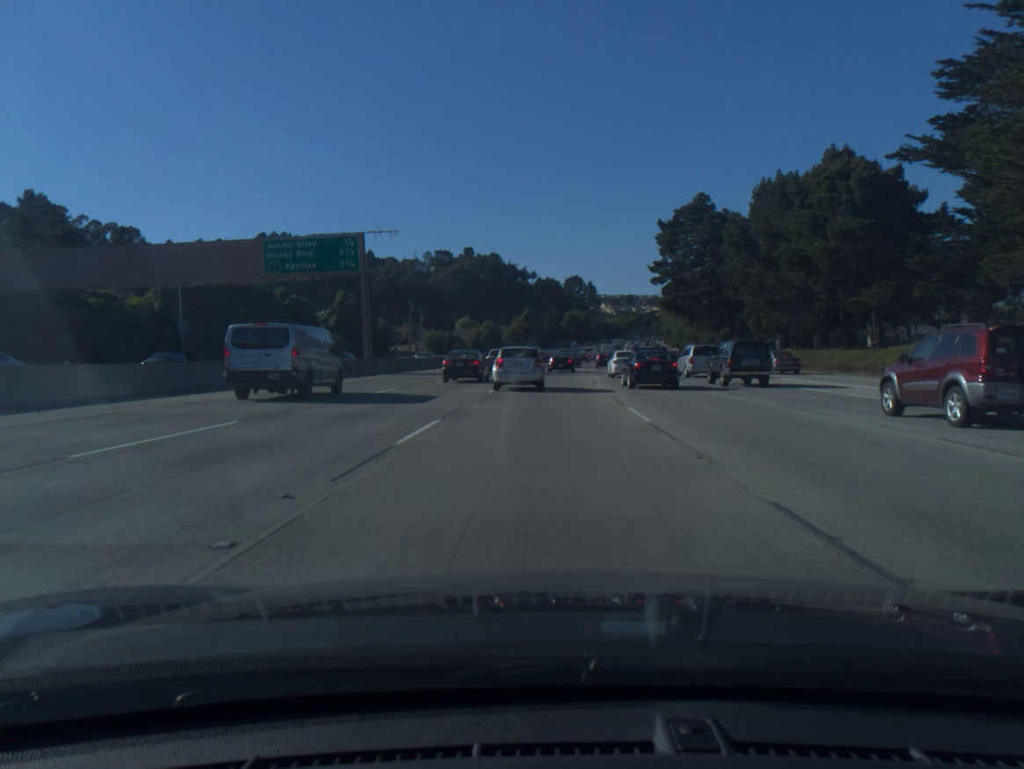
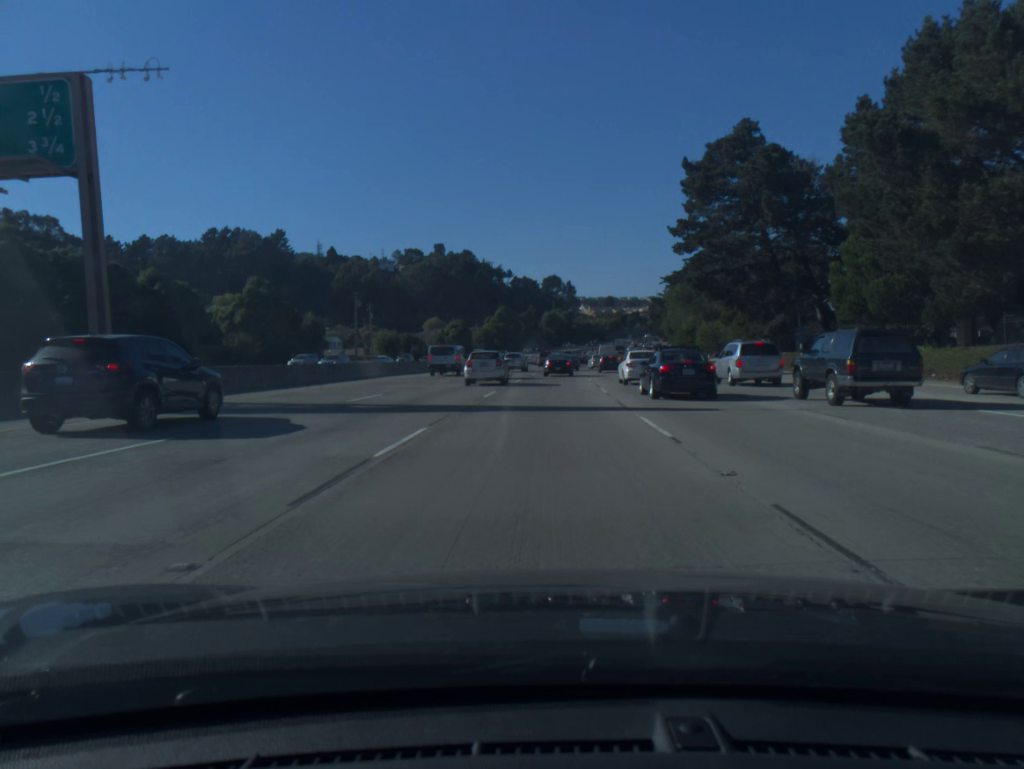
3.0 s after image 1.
(+0.3, +30.5) m; +1°
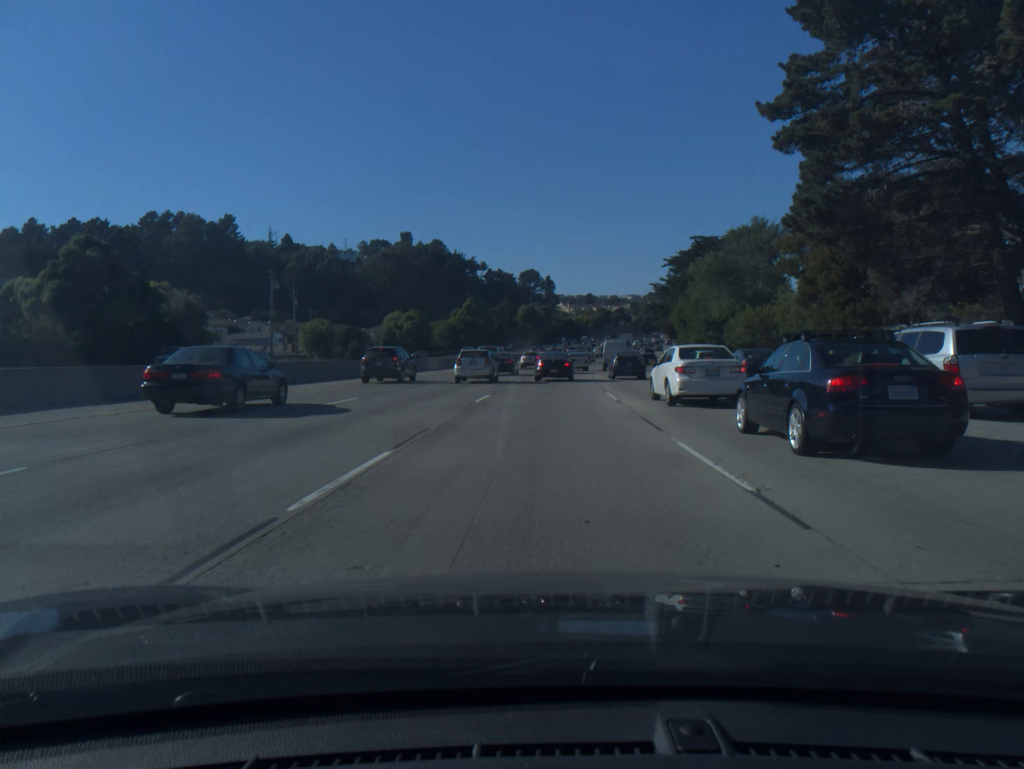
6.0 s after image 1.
(+0.5, +32.5) m; +2°
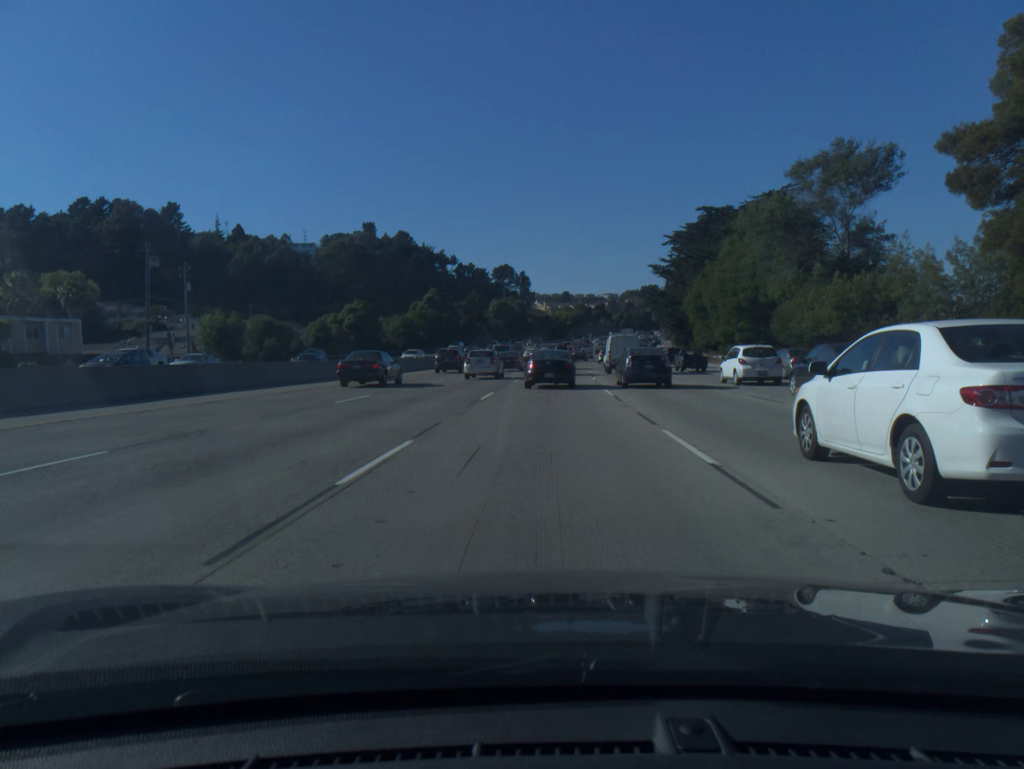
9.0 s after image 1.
(+0.3, +28.0) m; +2°
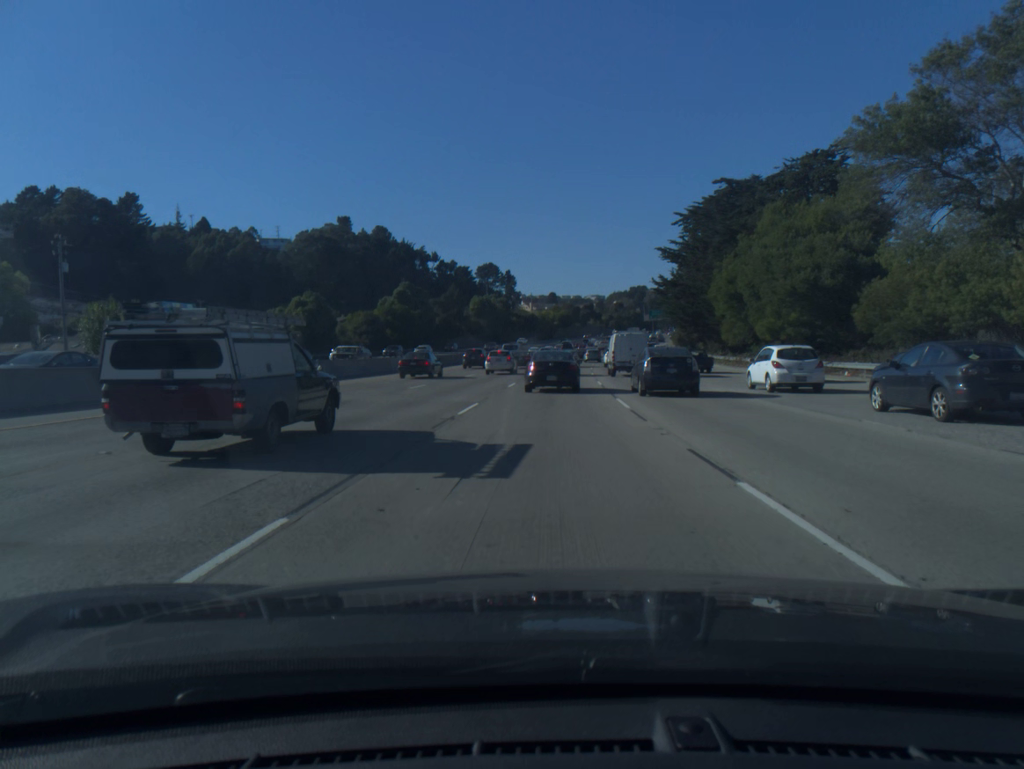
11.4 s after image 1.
(+0.2, +19.9) m; +1°
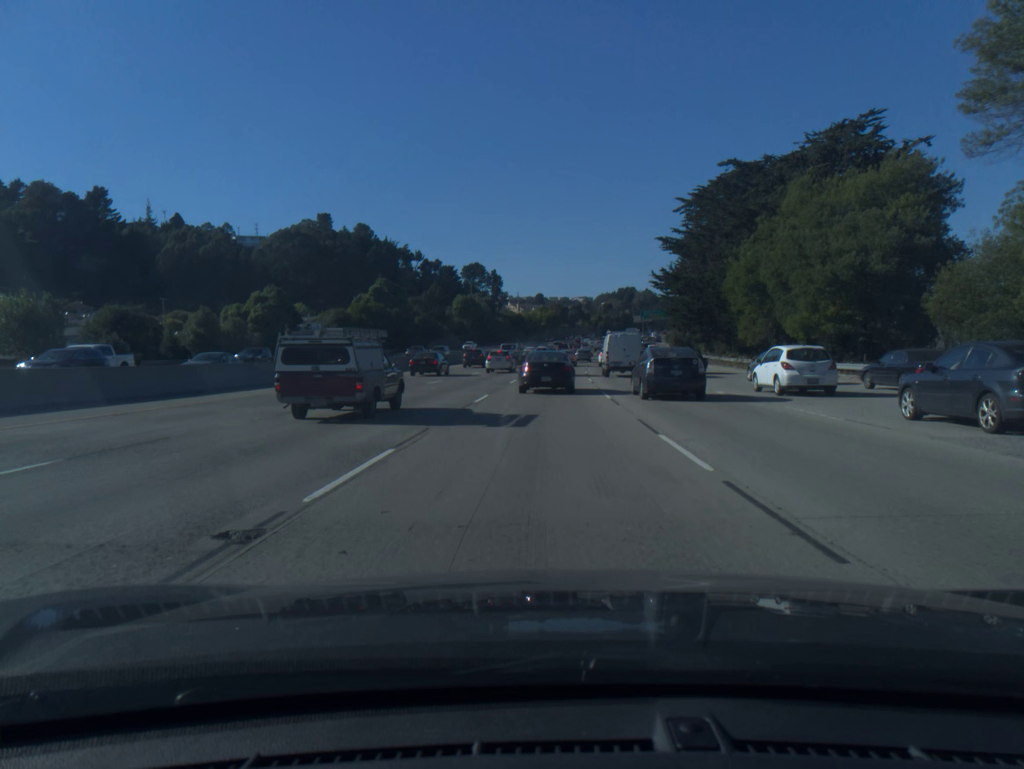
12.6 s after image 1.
(+0.1, +9.9) m; +1°
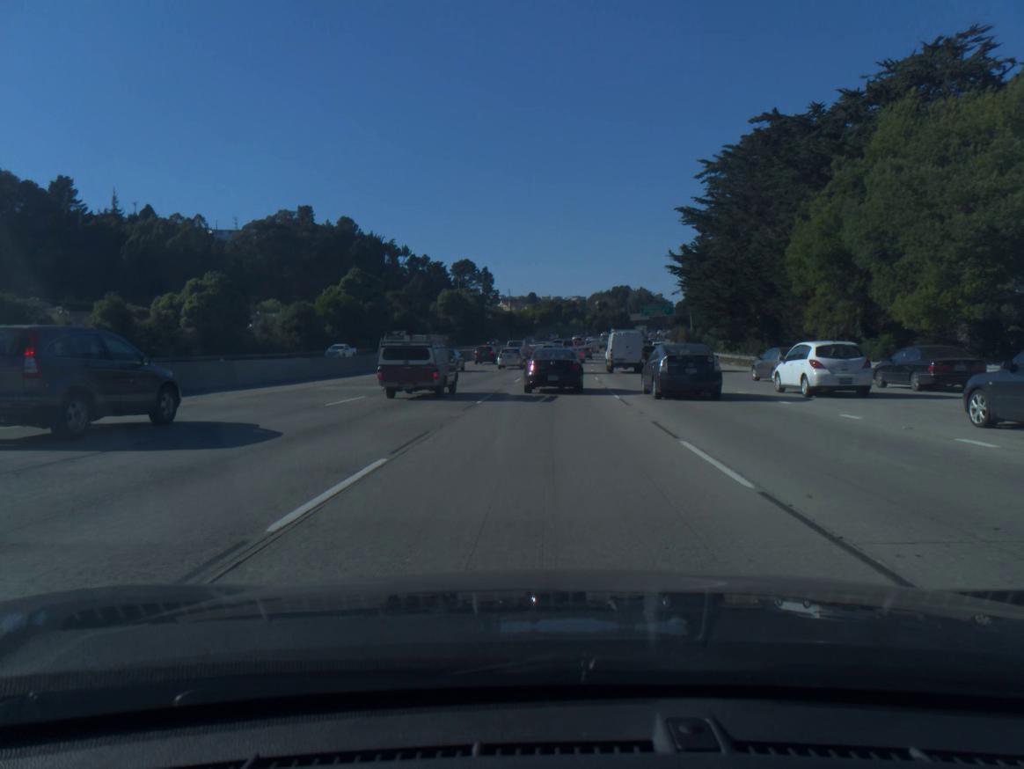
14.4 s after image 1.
(0.0, +15.7) m; 0°
